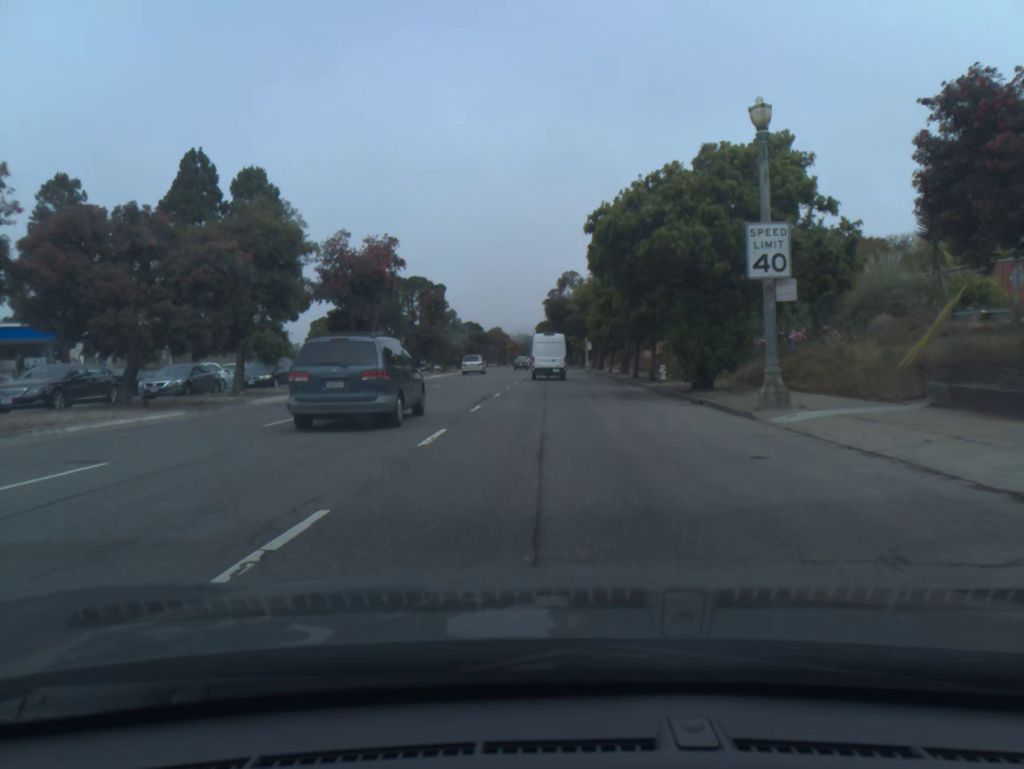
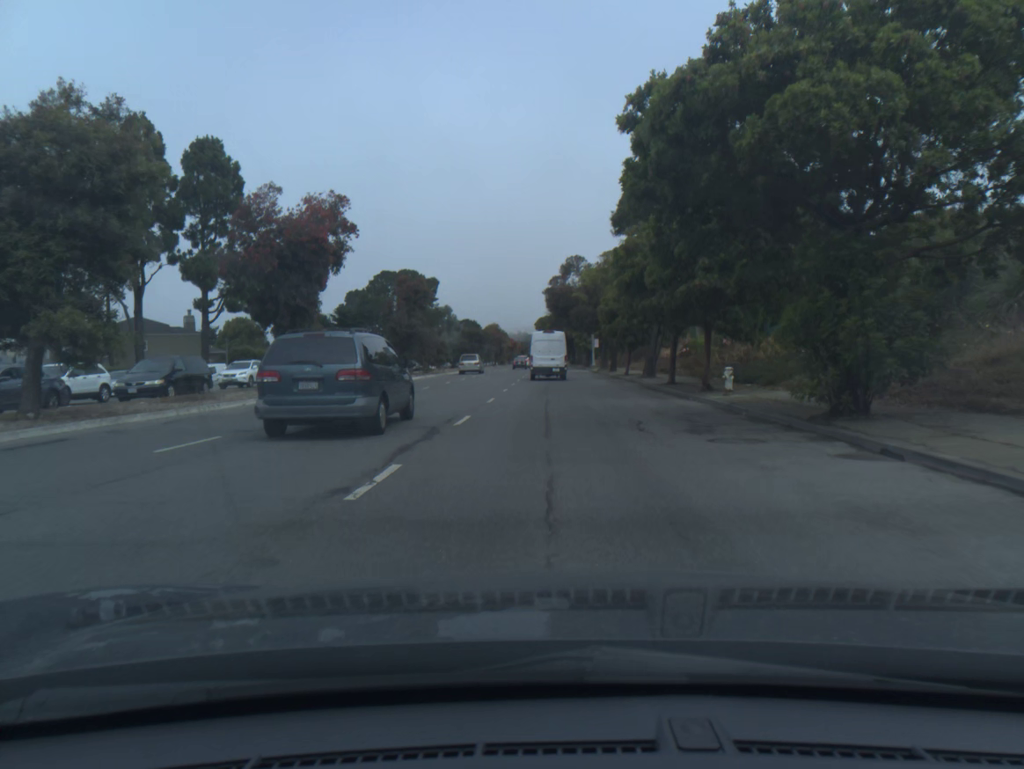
(0.0, +11.5) m; 0°
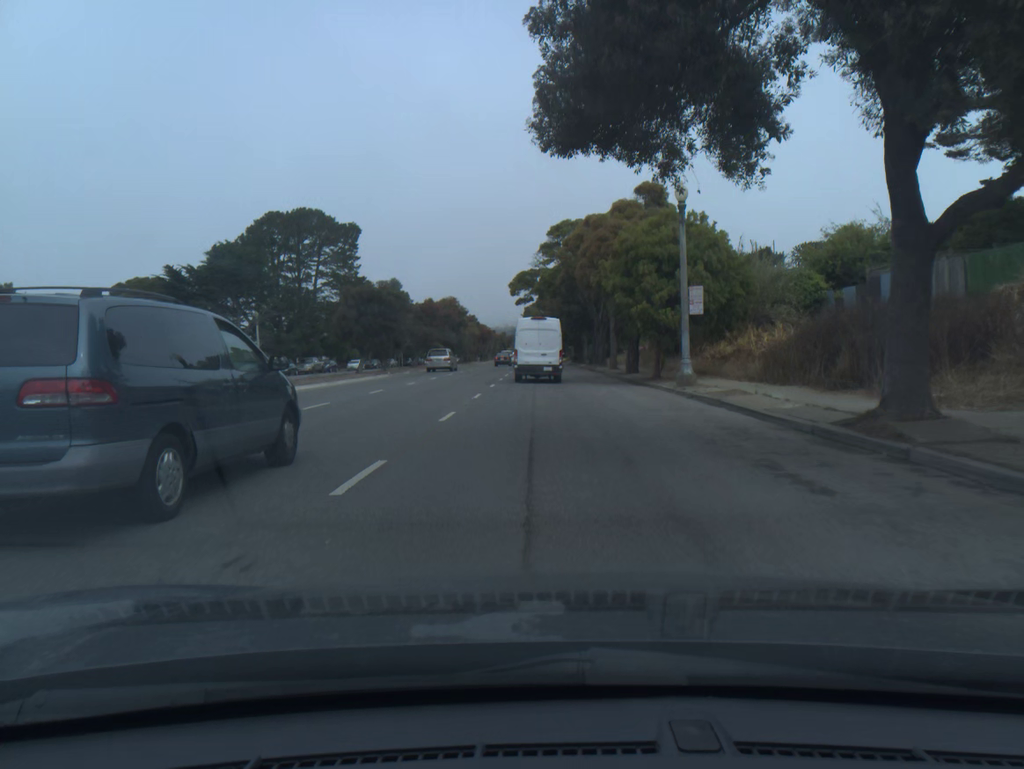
(+0.7, +58.4) m; +1°
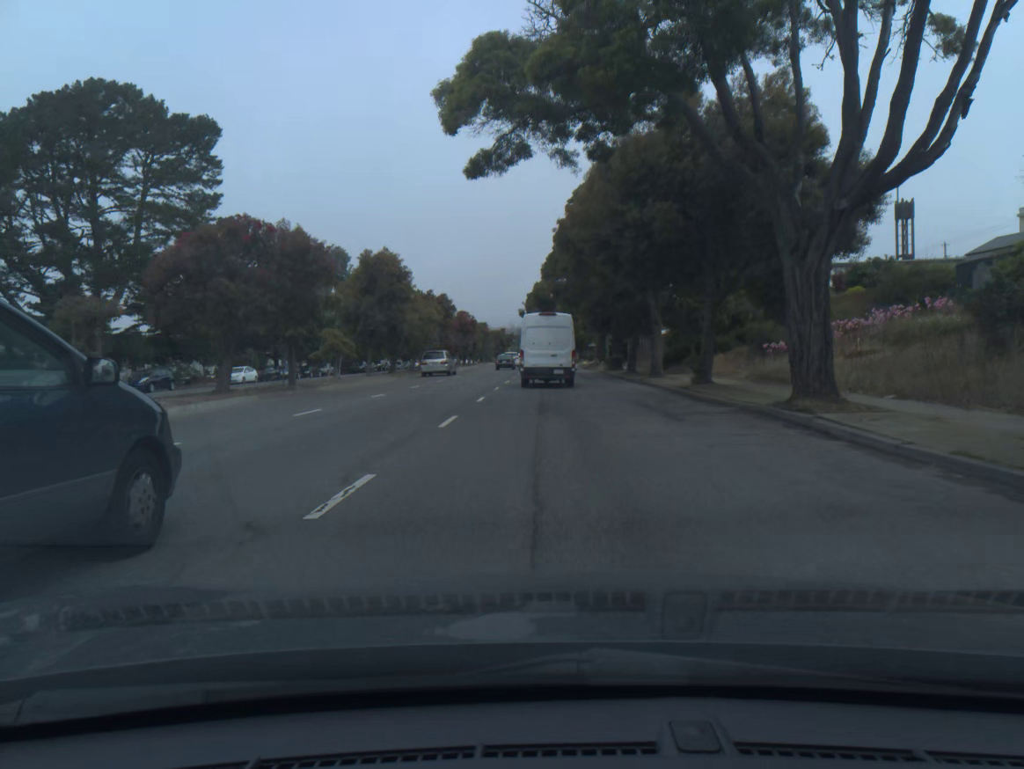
(-0.3, +45.4) m; 0°
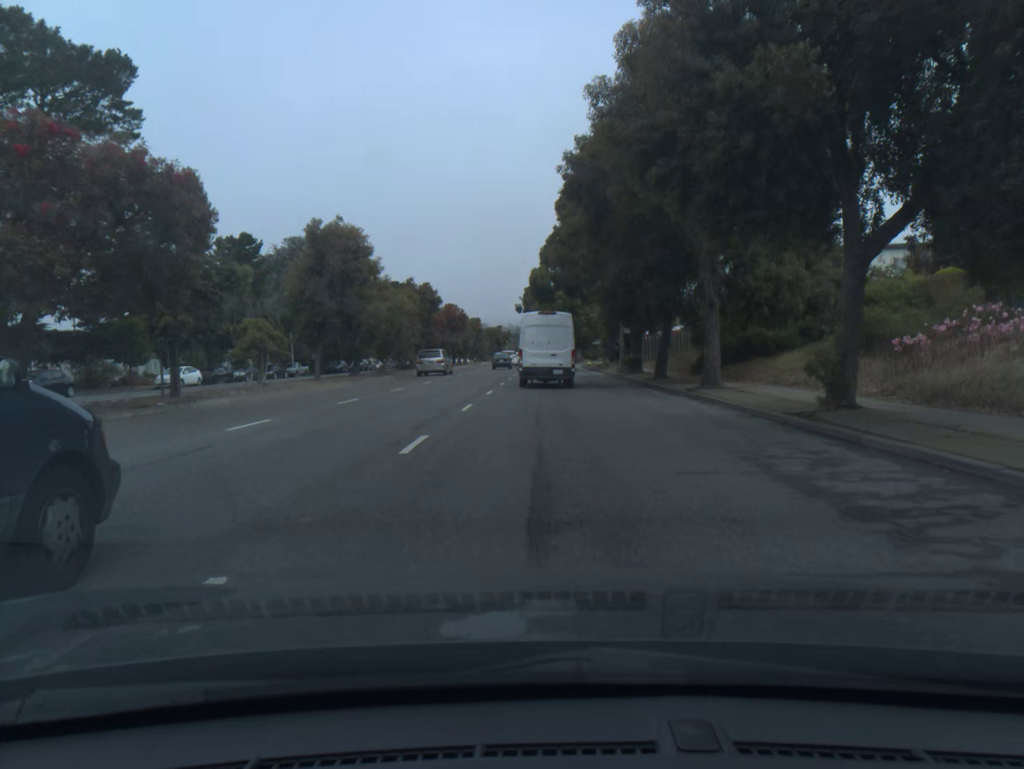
(0.0, +11.2) m; 0°
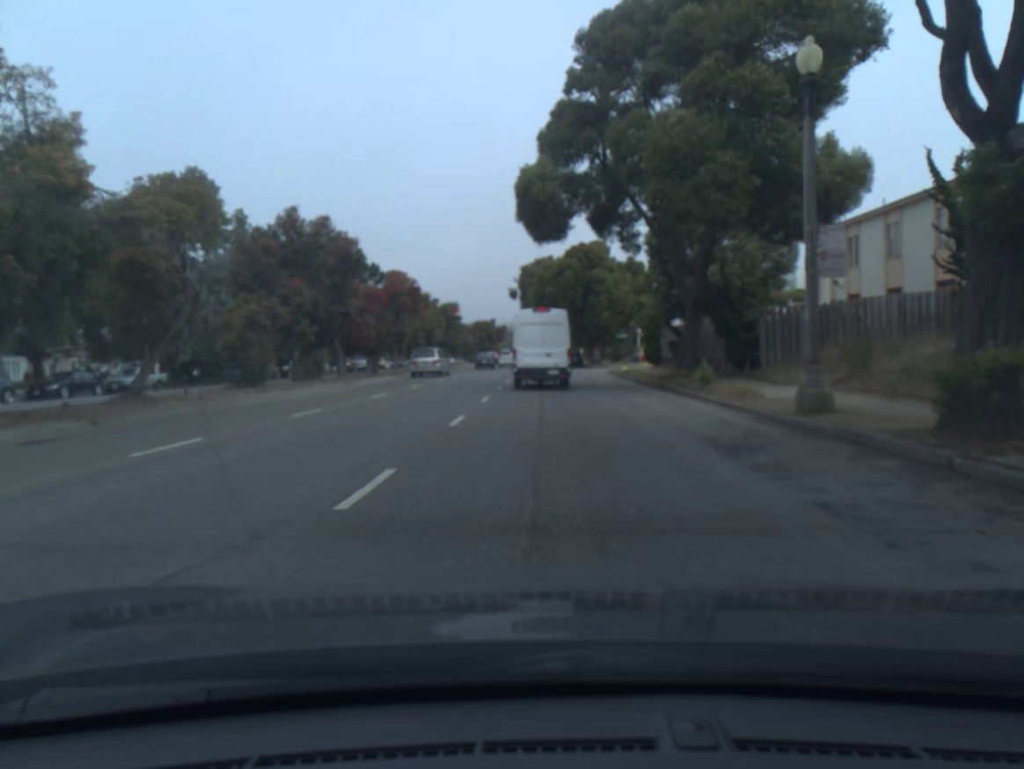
(+0.1, +33.1) m; 0°
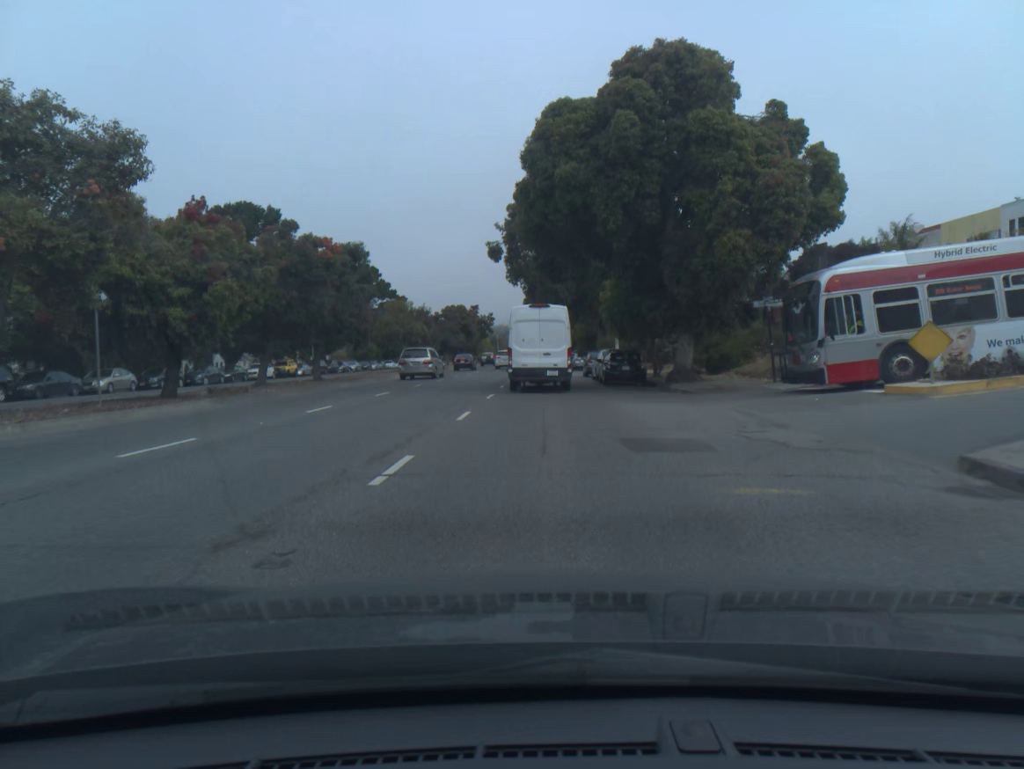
(0.0, +43.2) m; 0°
